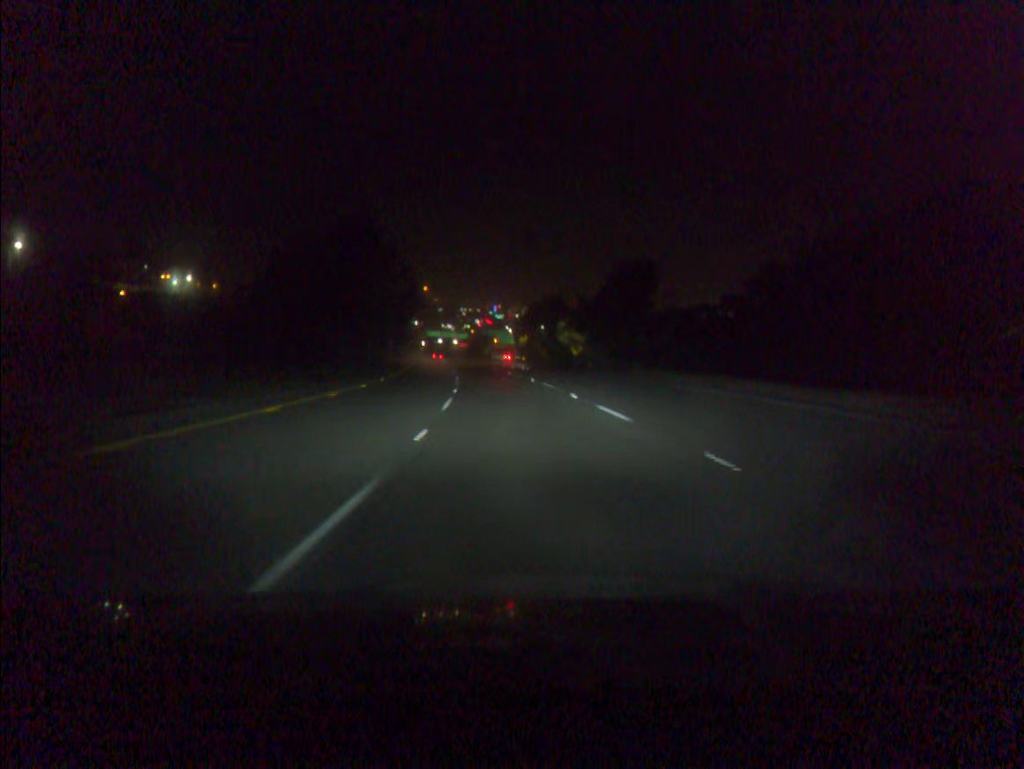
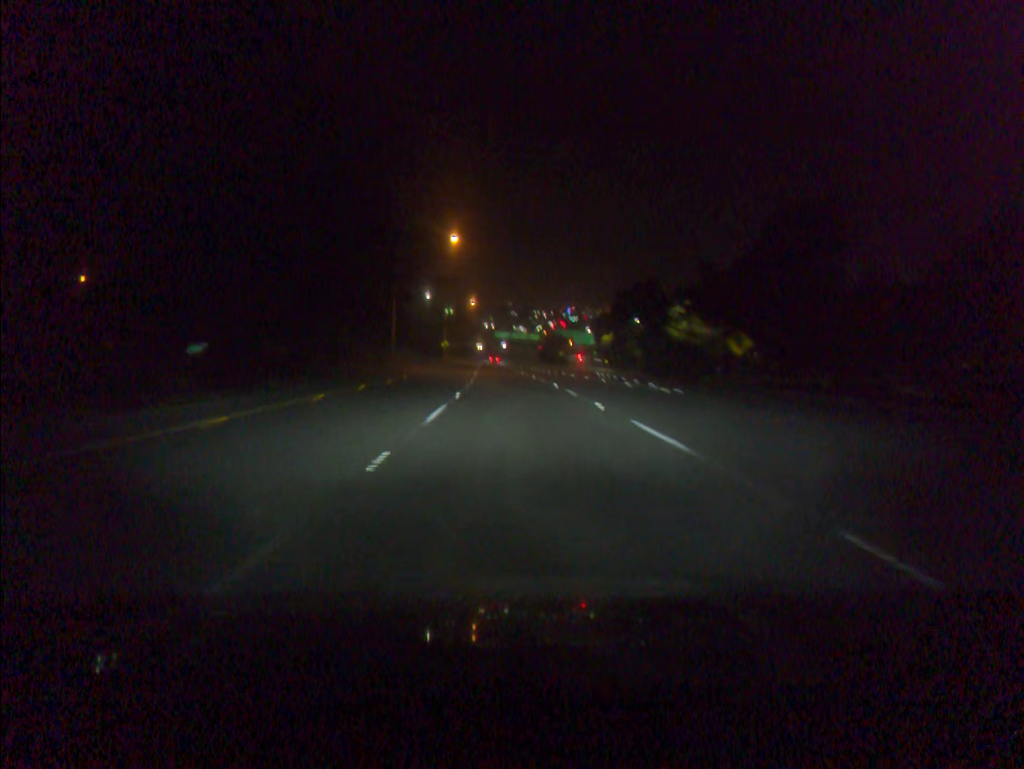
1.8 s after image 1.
(-2.1, +47.6) m; -5°
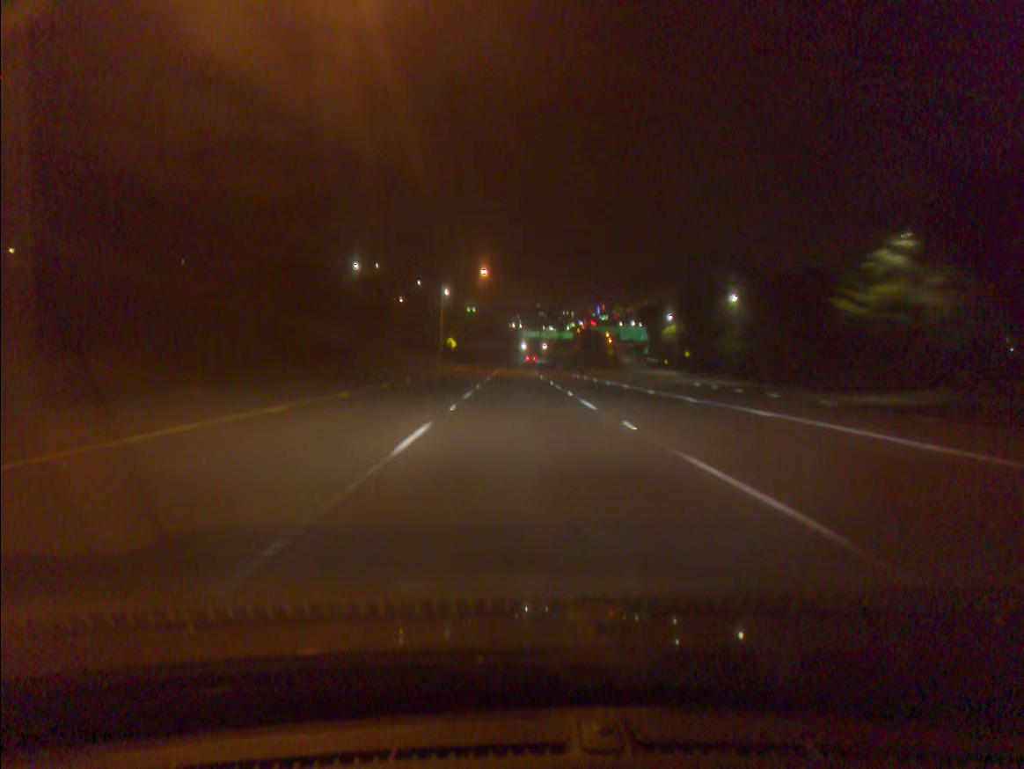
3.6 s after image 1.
(-1.2, +47.7) m; -2°
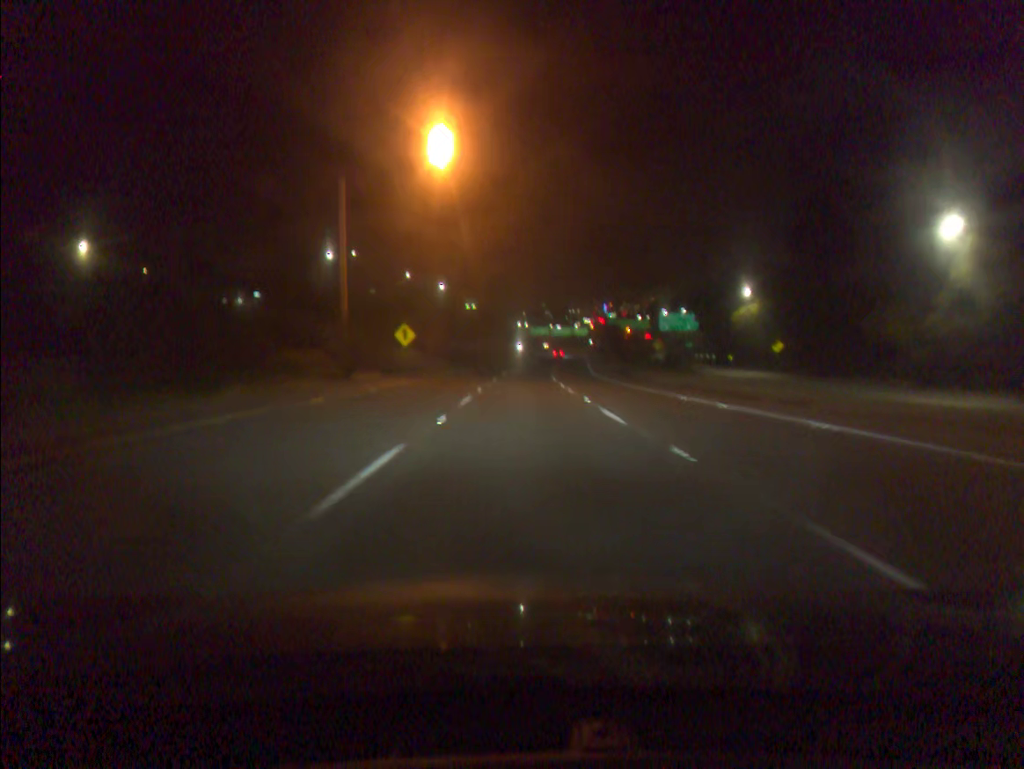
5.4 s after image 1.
(-0.3, +47.6) m; 0°
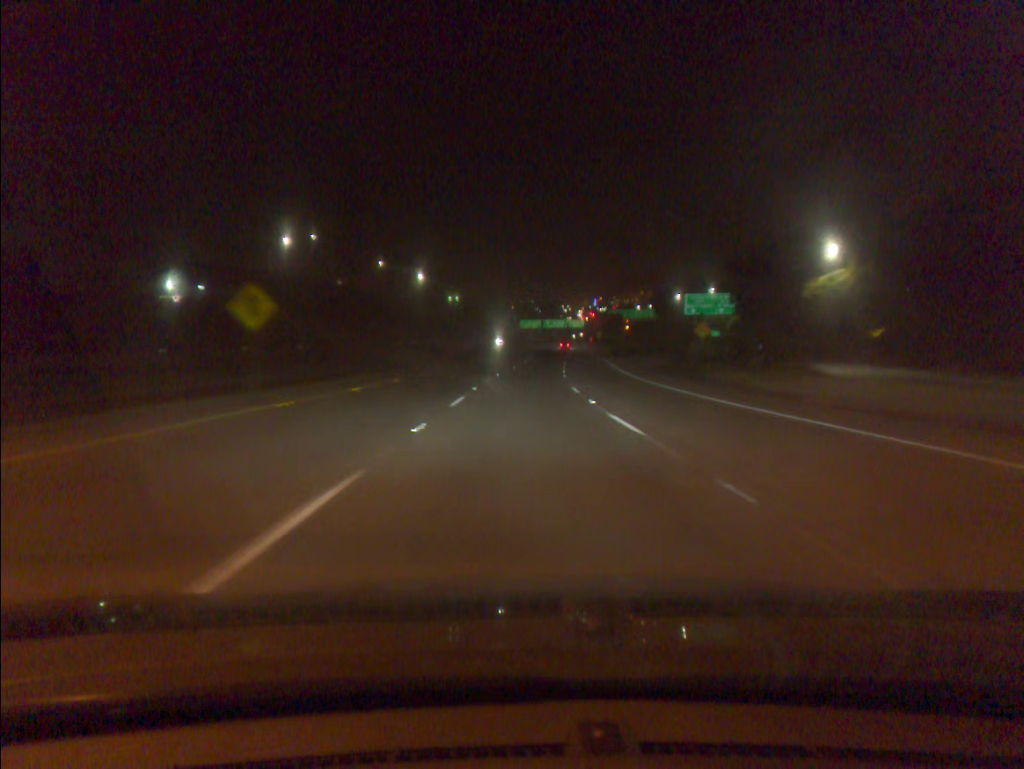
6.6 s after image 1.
(+0.1, +31.7) m; +1°
